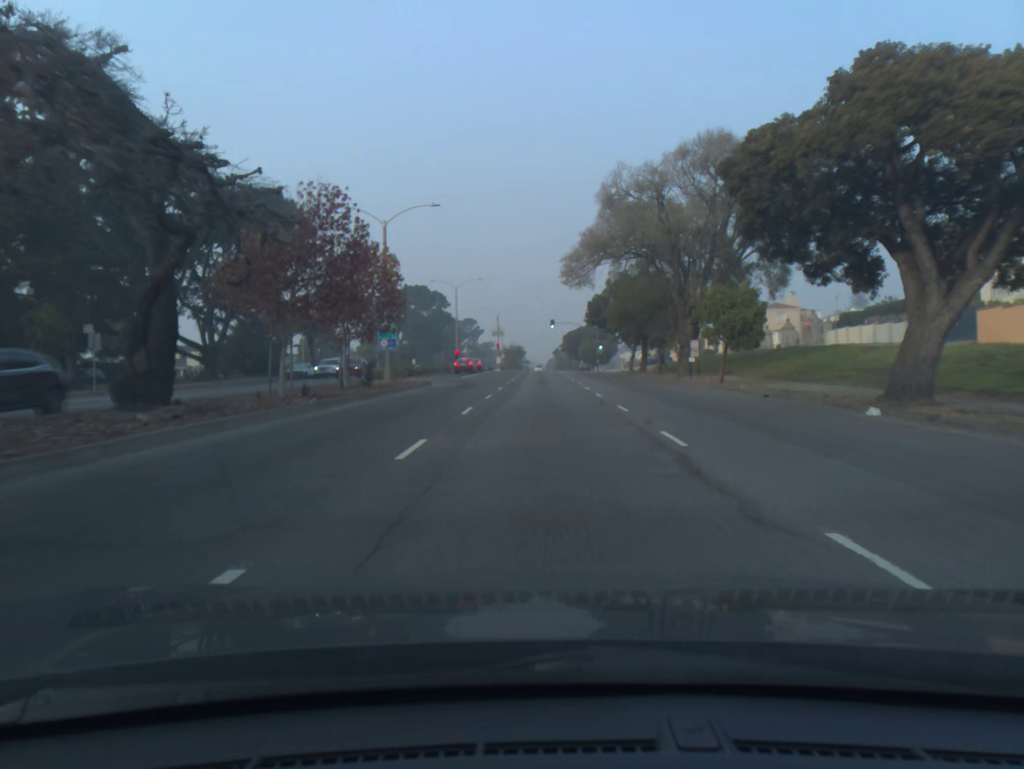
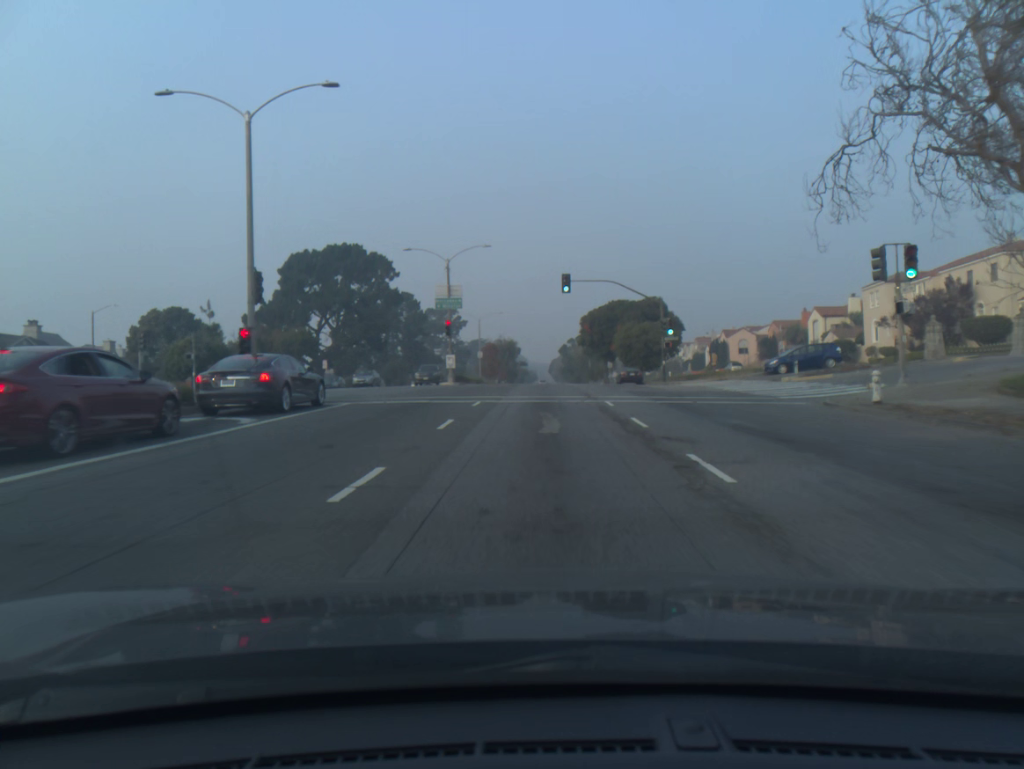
(+0.1, +60.2) m; 0°
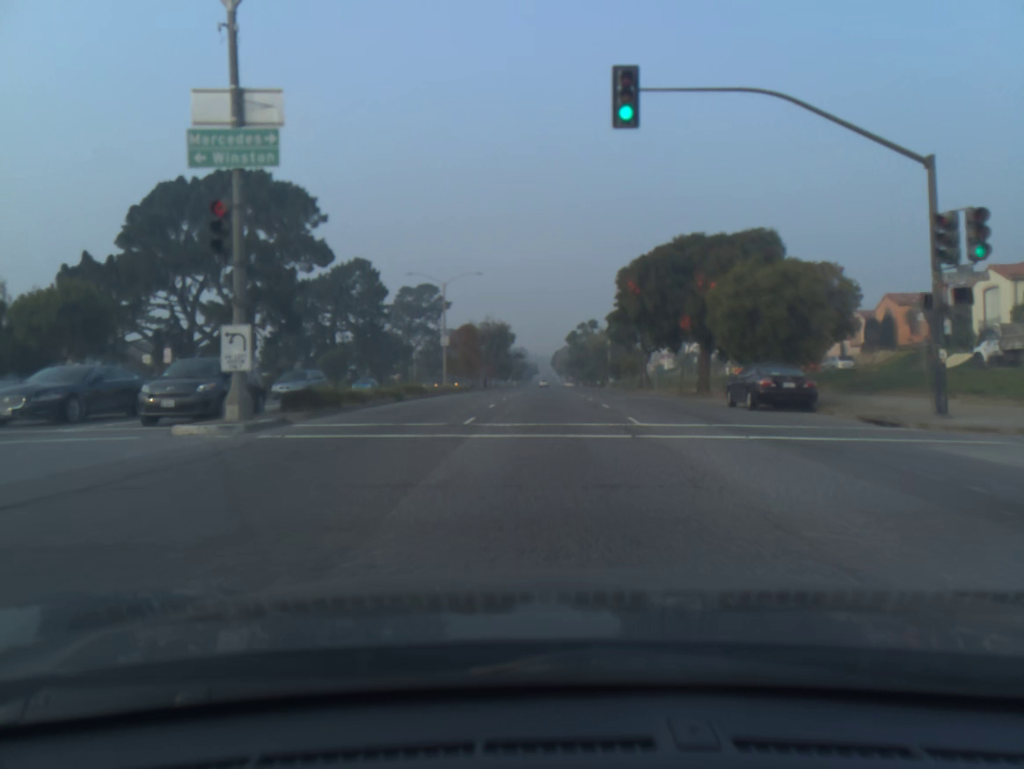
(-0.1, +36.9) m; 0°
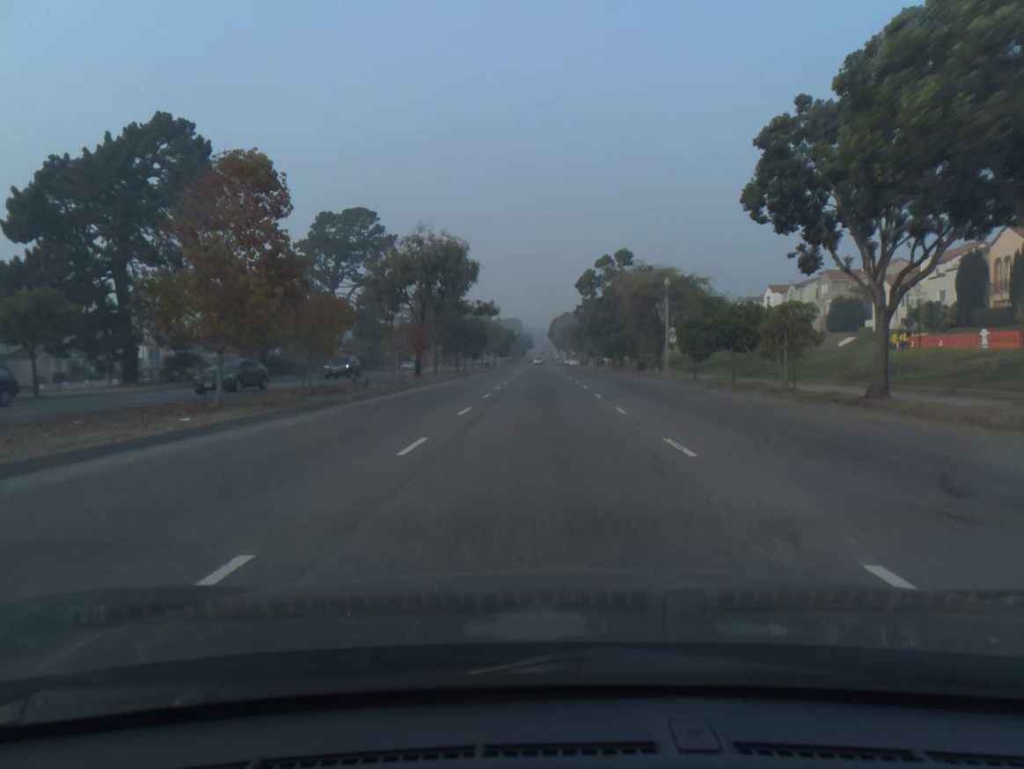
(+0.2, +50.0) m; 0°
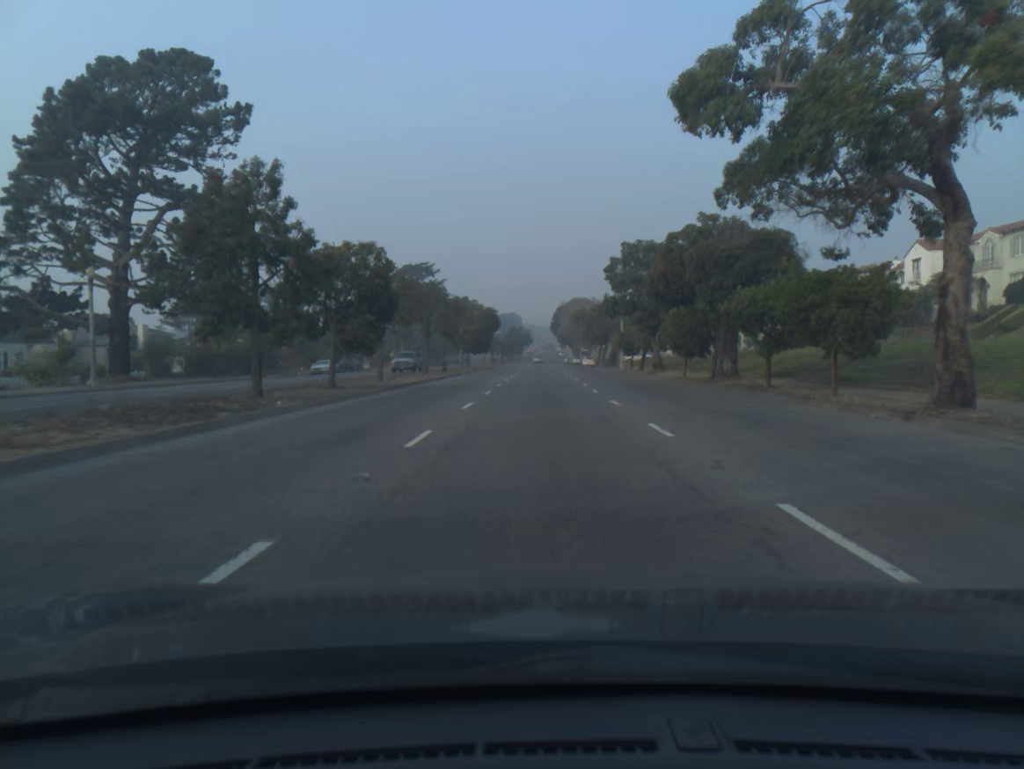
(-0.1, +50.4) m; 0°
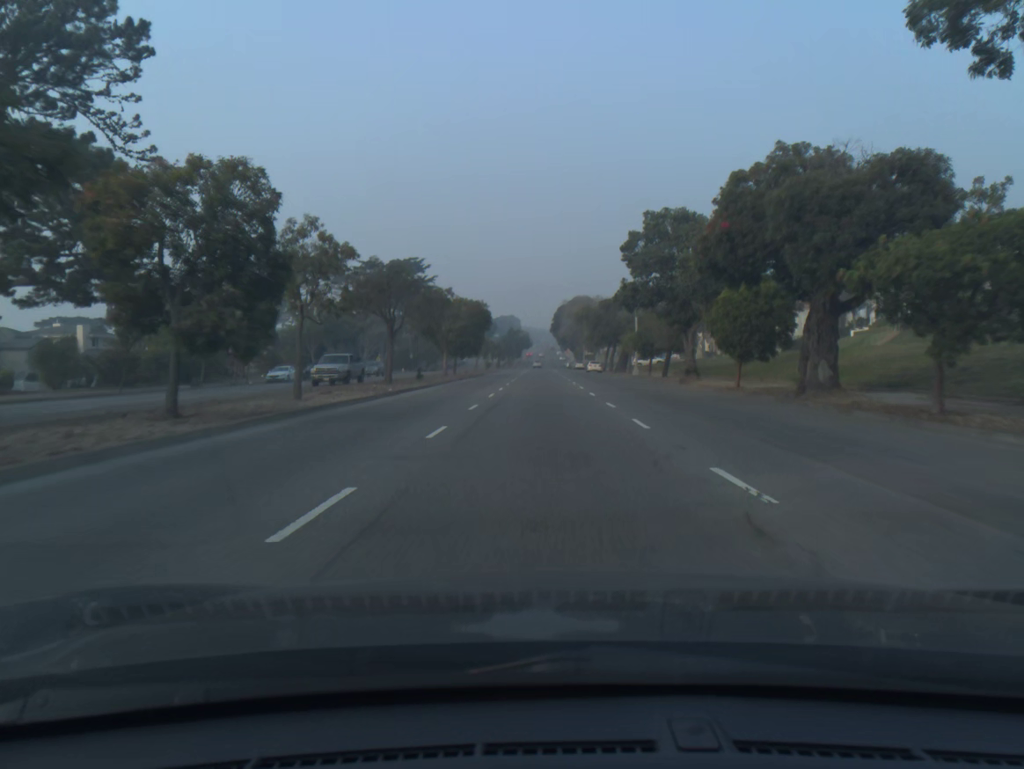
(0.0, +12.4) m; 0°
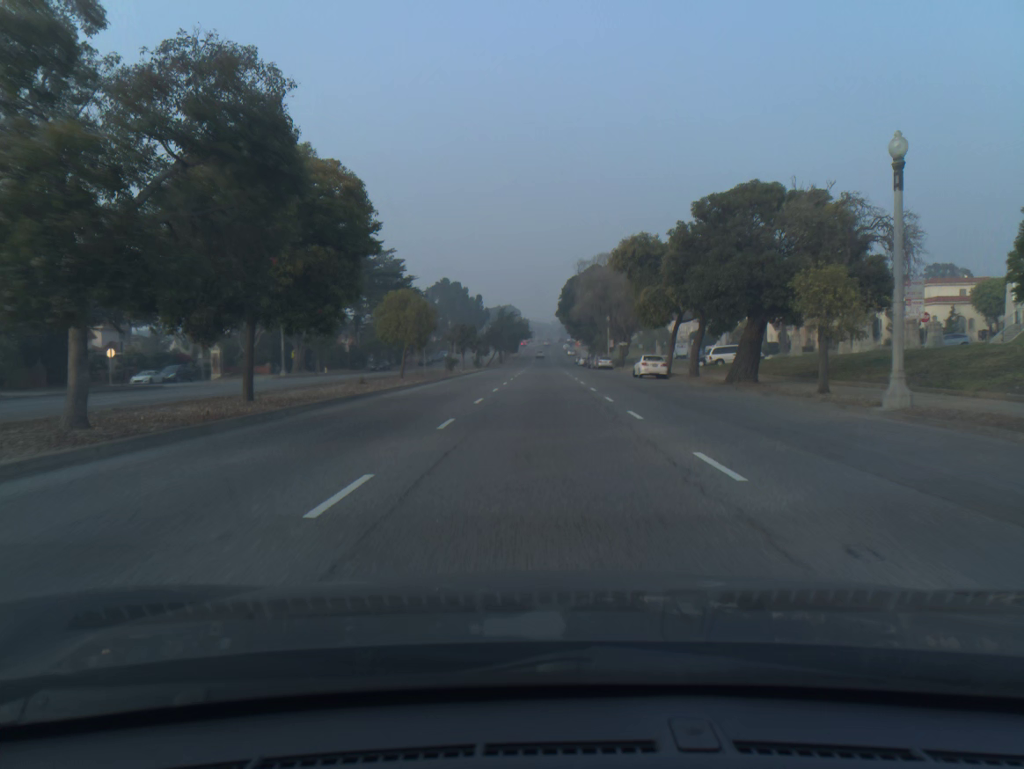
(-0.1, +49.5) m; 0°
